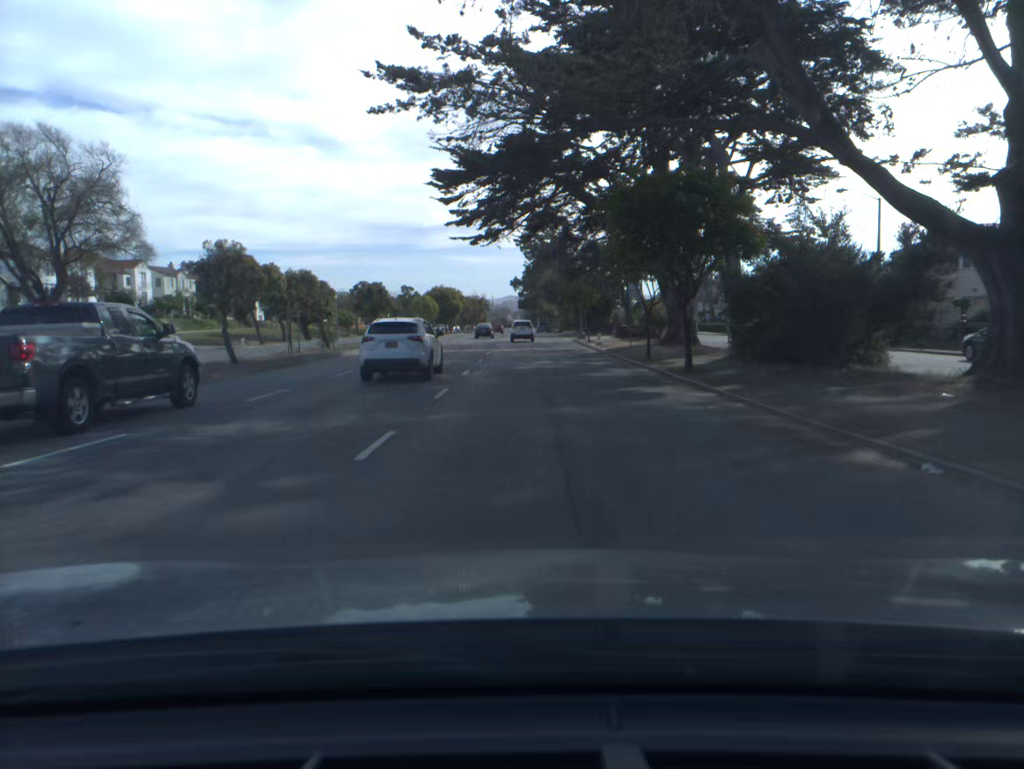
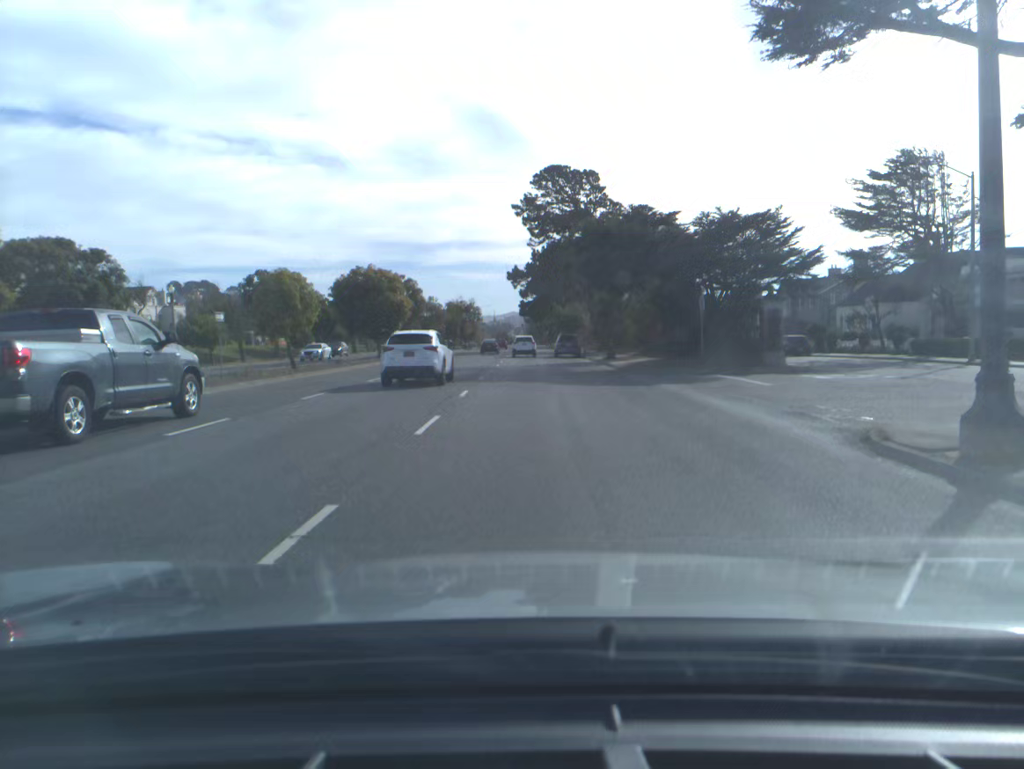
(-0.2, +55.5) m; 0°
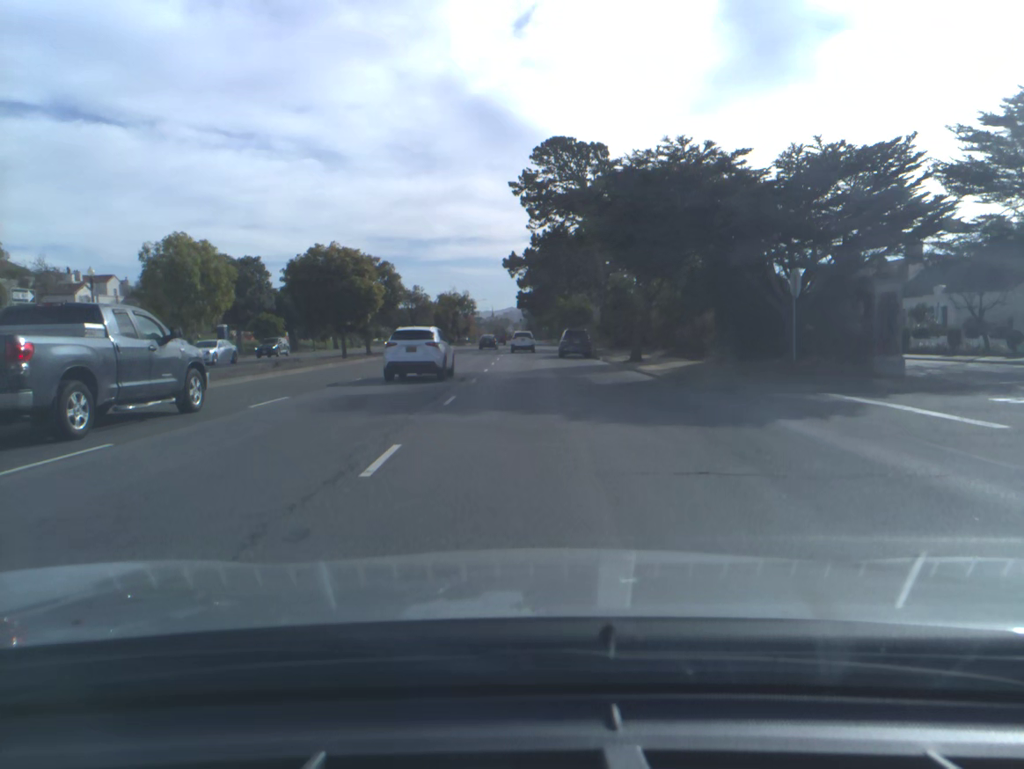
(0.0, +11.1) m; 0°
